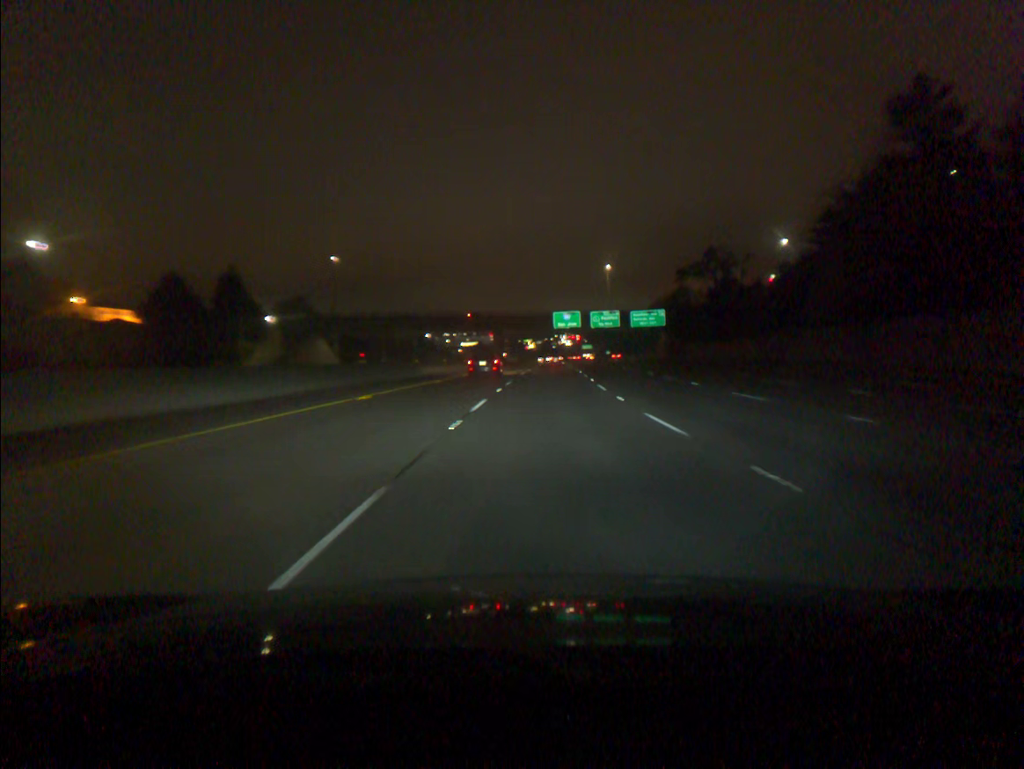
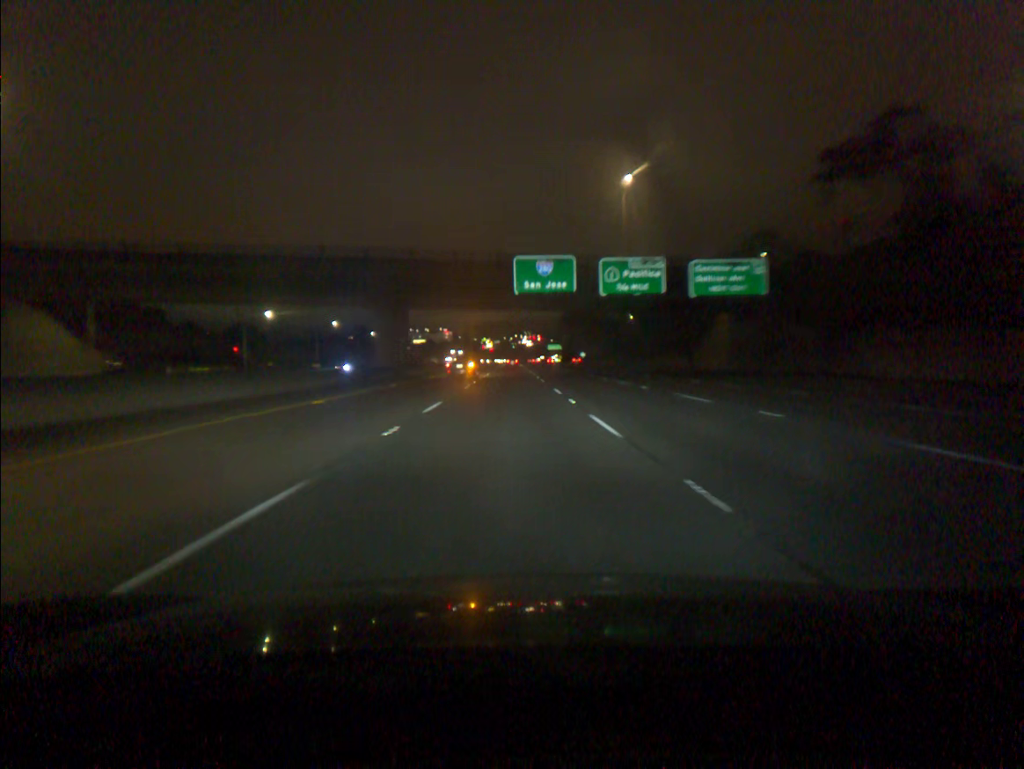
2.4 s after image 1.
(+3.3, +72.7) m; +3°
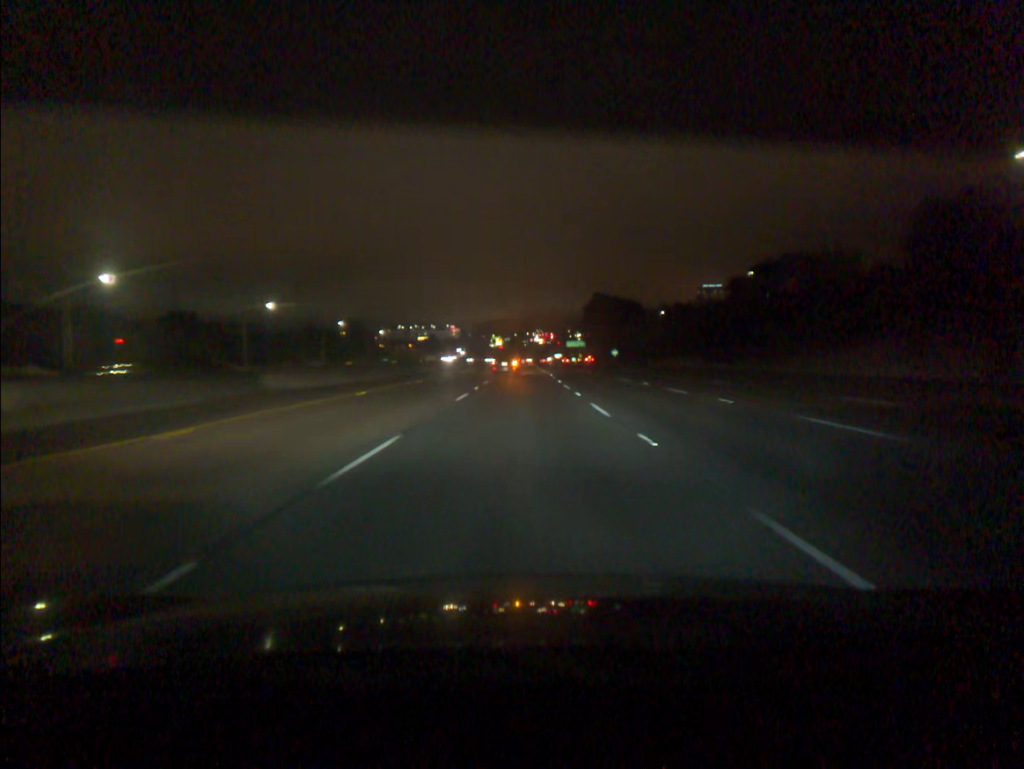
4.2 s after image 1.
(-0.7, +54.6) m; -1°
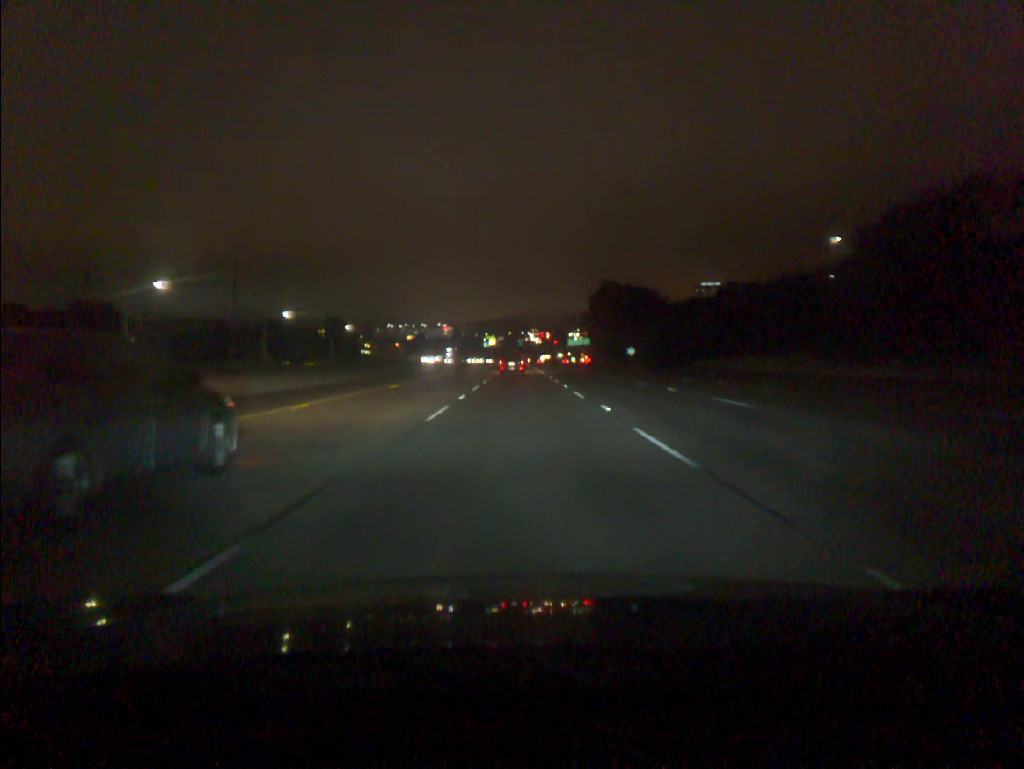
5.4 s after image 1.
(+0.2, +36.5) m; +1°
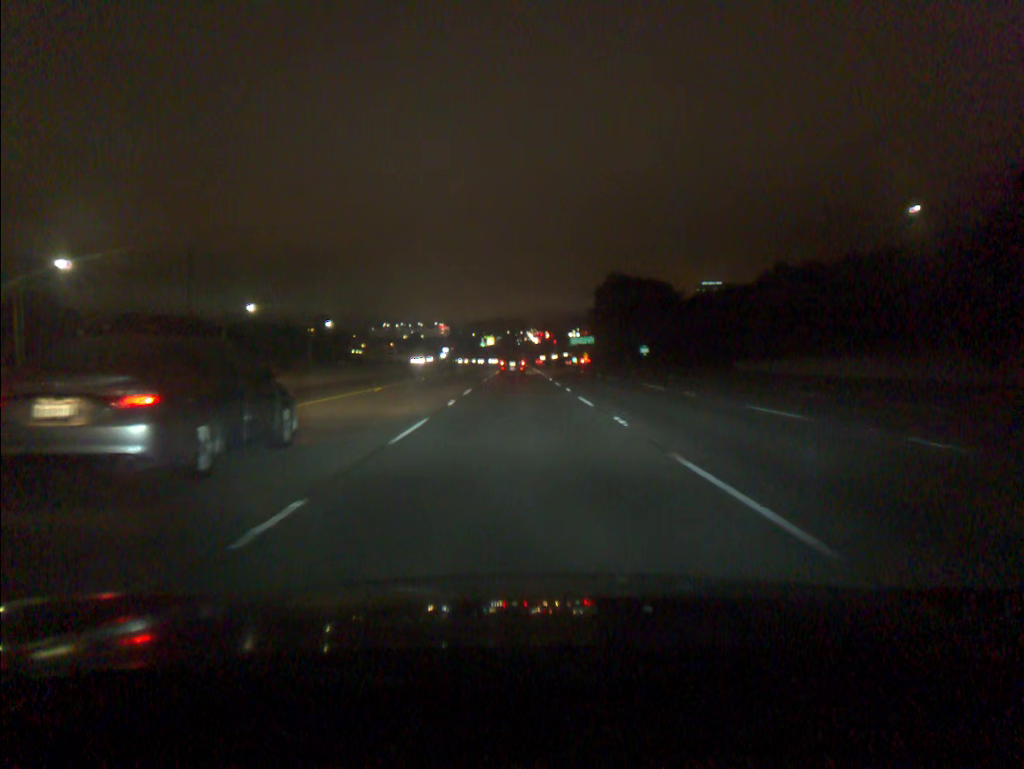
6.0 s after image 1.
(0.0, +18.3) m; 0°
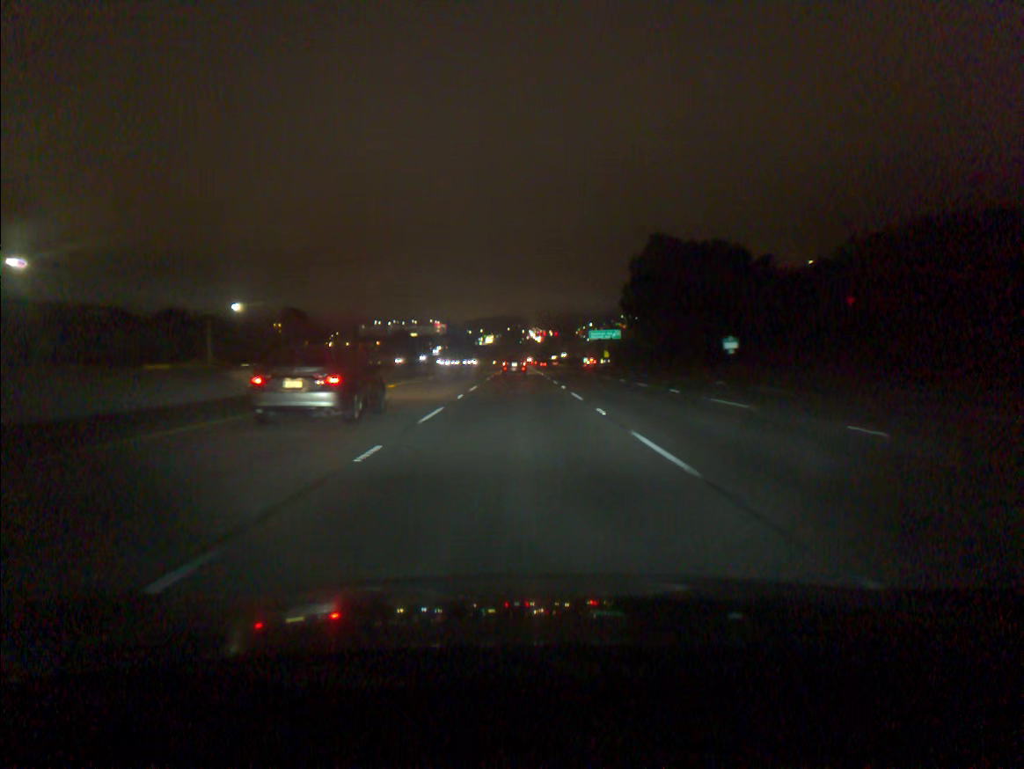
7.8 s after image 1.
(0.0, +55.0) m; 0°
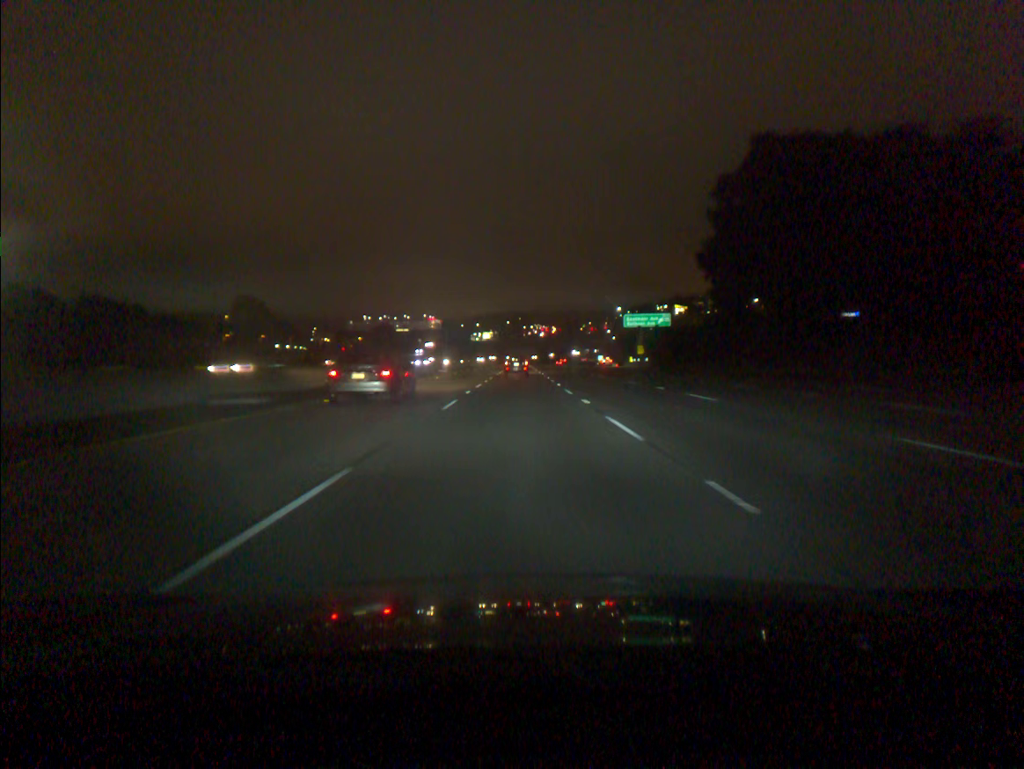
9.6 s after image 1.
(0.0, +55.0) m; 0°
